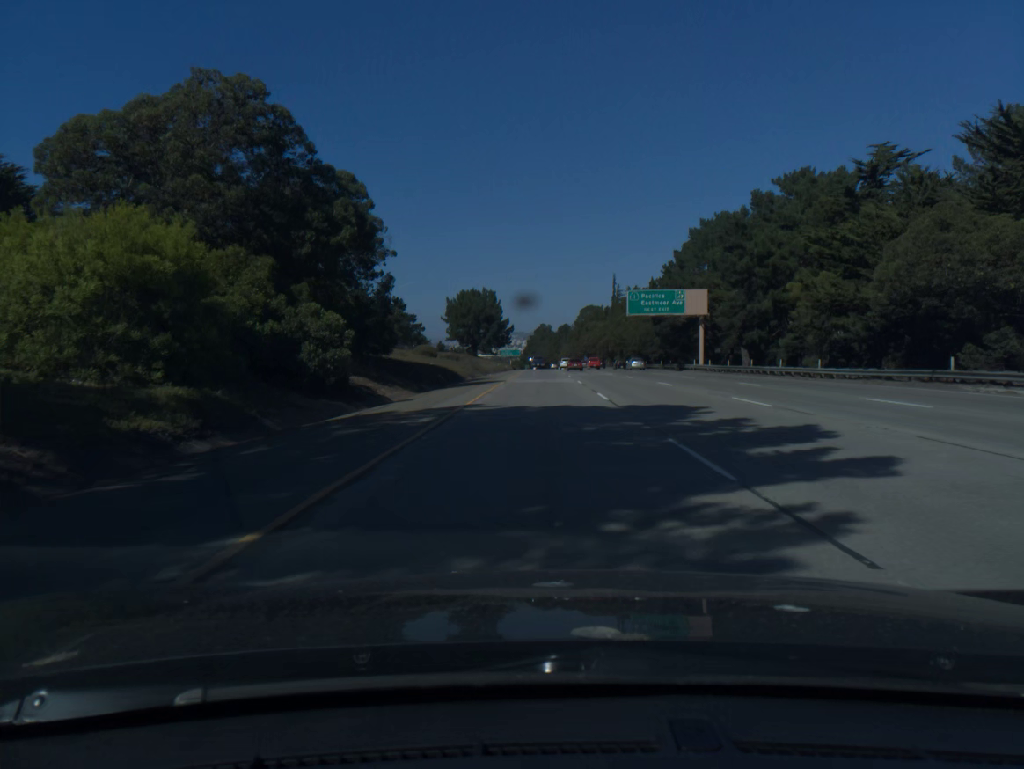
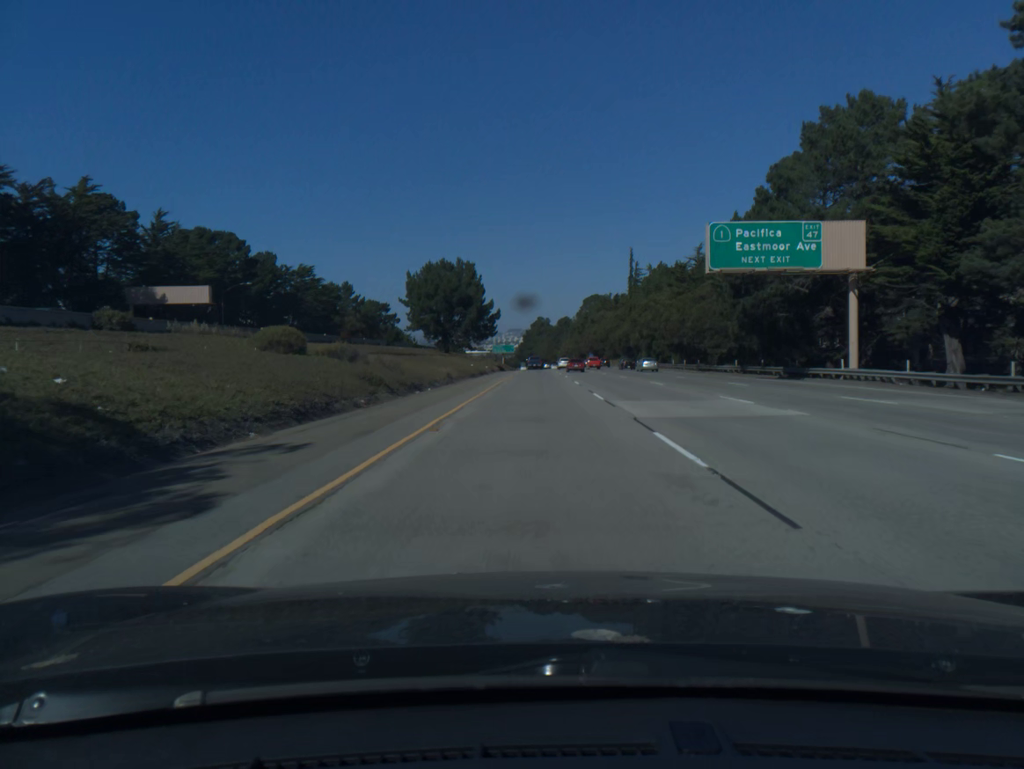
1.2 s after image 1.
(+0.1, +42.3) m; 0°
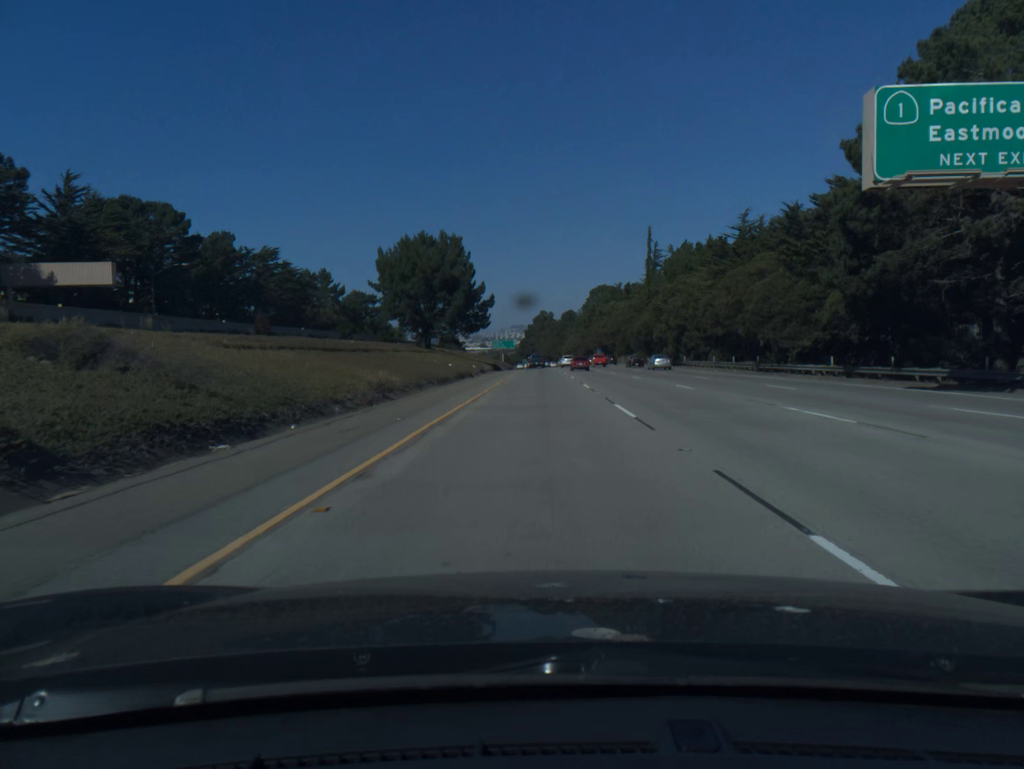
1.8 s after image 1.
(0.0, +21.1) m; 0°
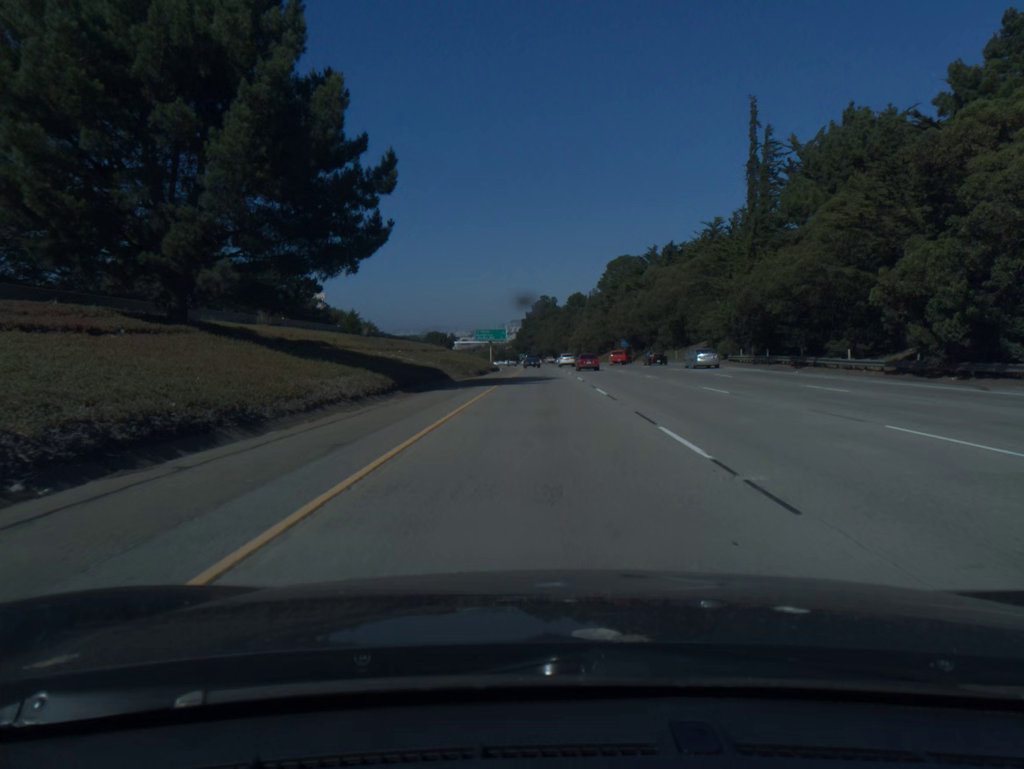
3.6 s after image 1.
(-0.2, +63.3) m; 0°
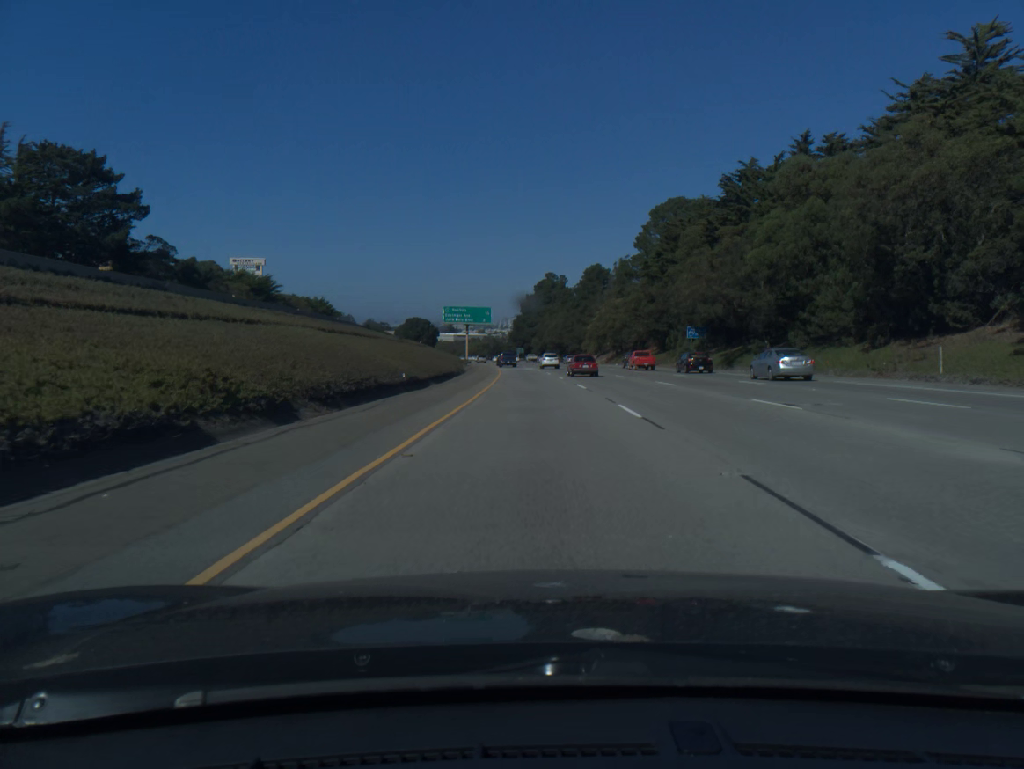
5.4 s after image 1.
(0.0, +65.1) m; 0°
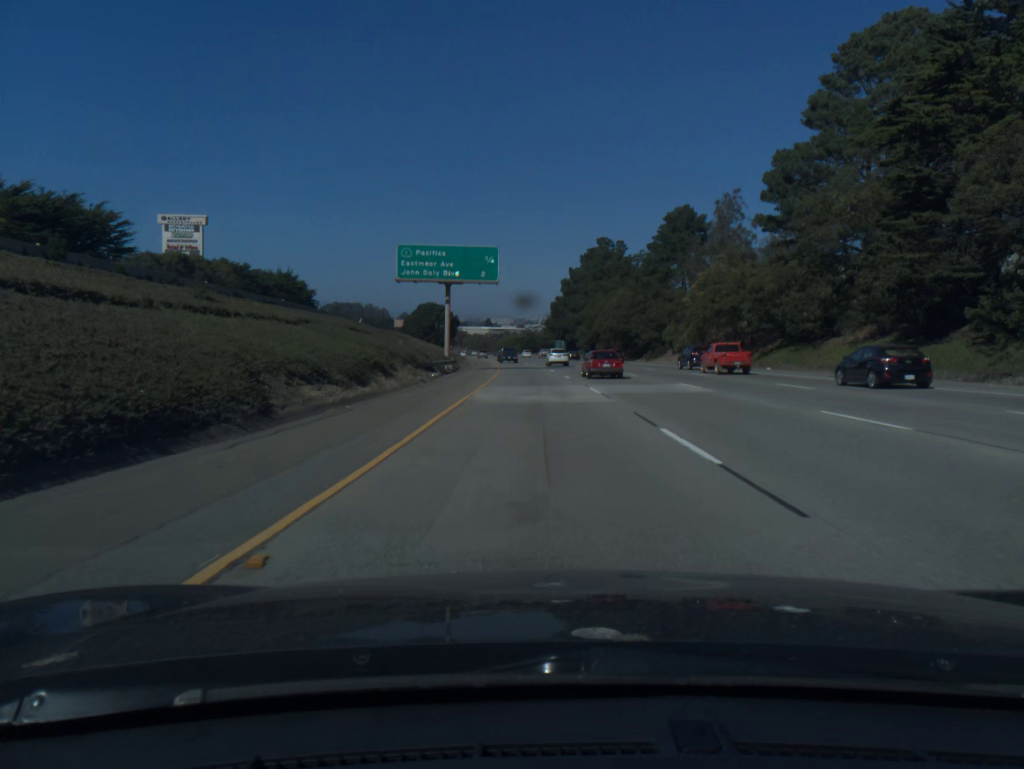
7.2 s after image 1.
(-1.4, +63.3) m; -3°
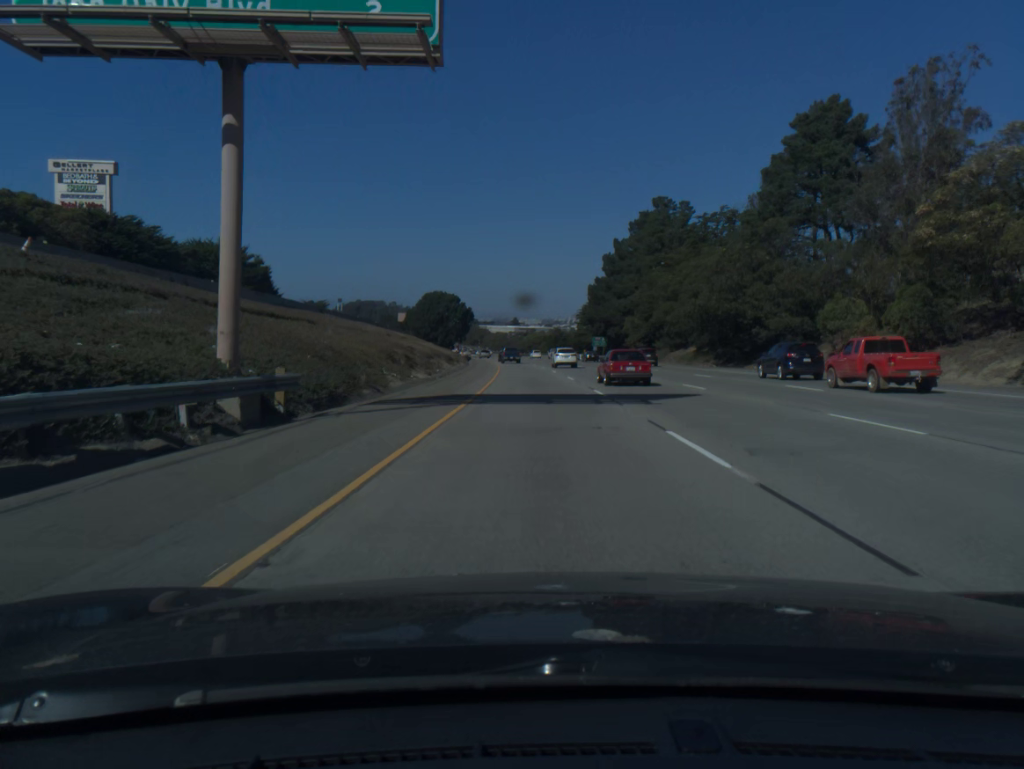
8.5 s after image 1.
(-0.8, +44.0) m; -2°
